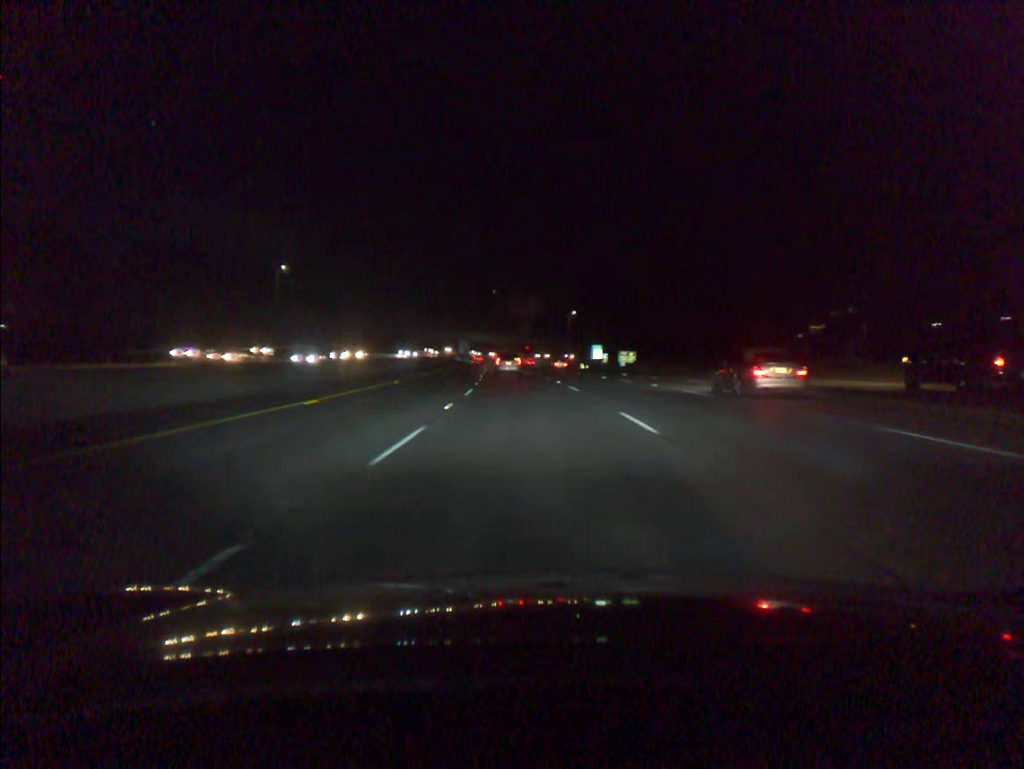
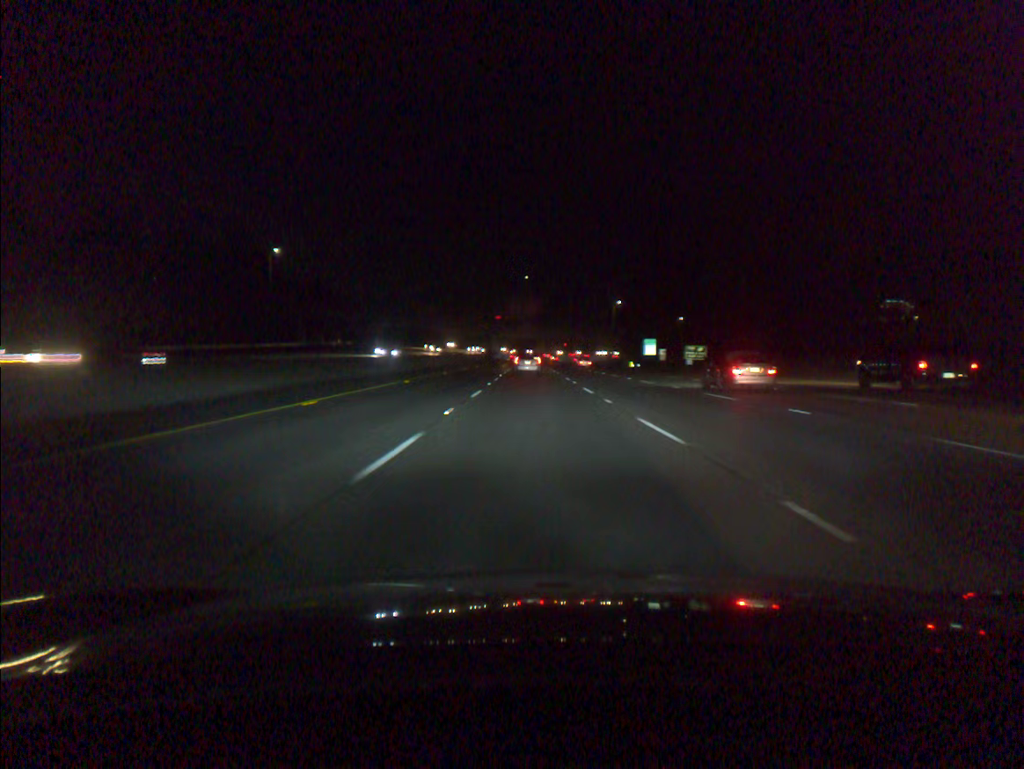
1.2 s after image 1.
(-0.8, +30.5) m; -3°
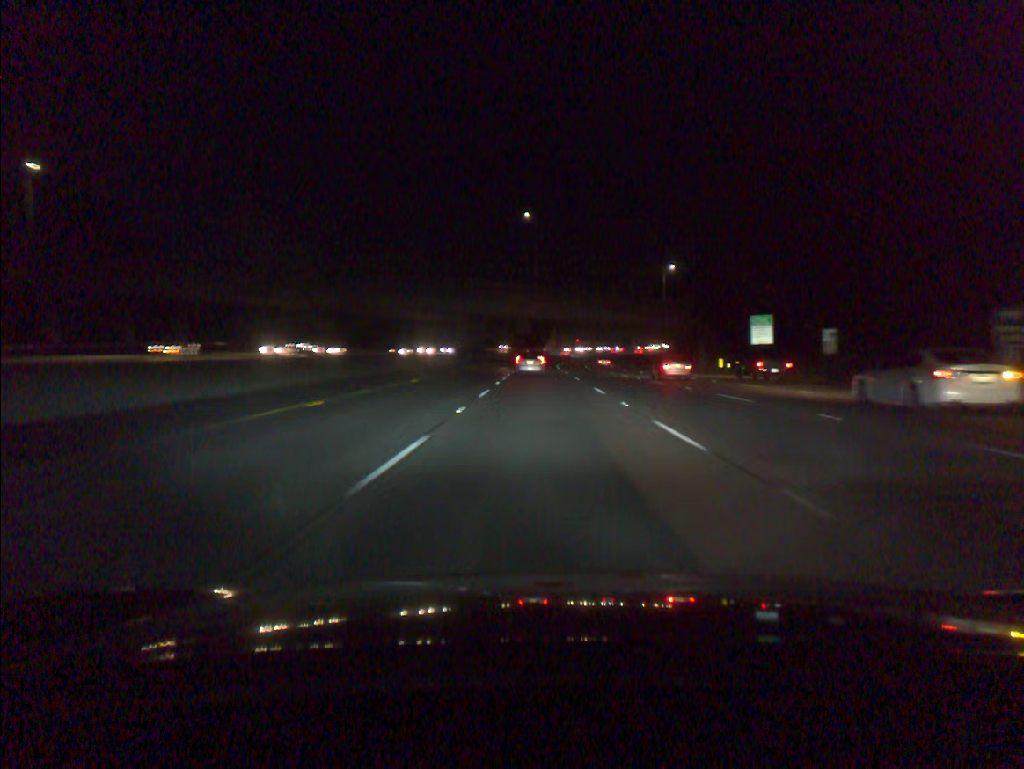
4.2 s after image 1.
(-1.0, +73.5) m; 0°
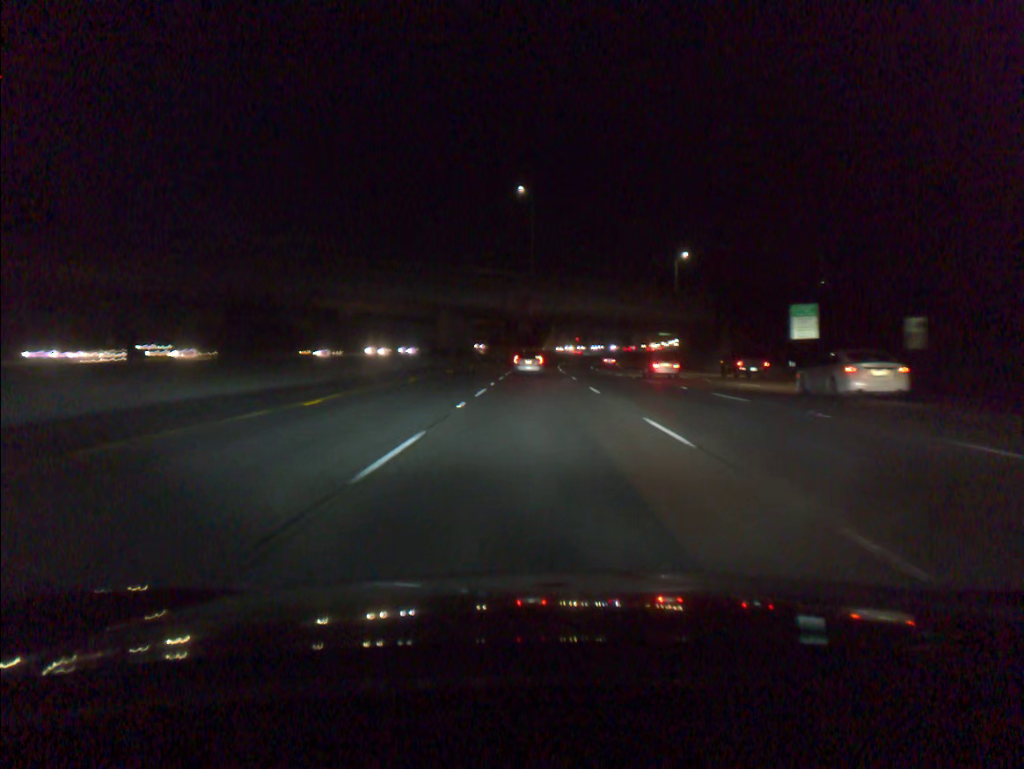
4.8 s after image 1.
(0.0, +14.3) m; 0°
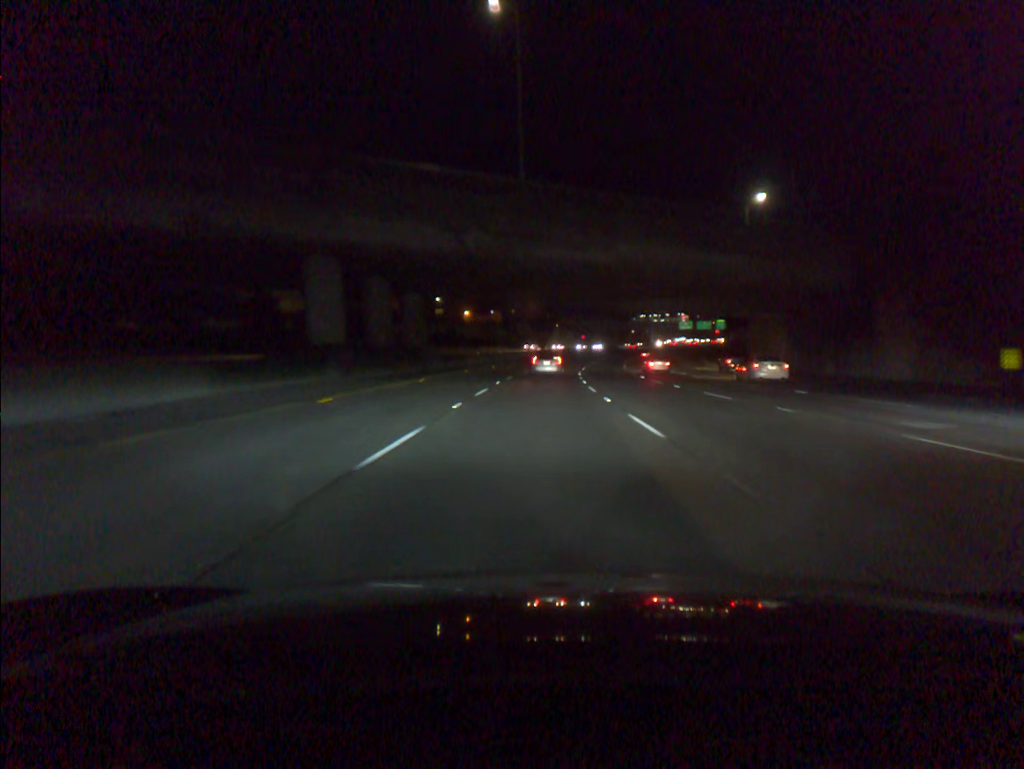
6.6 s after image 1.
(-0.1, +42.6) m; 0°
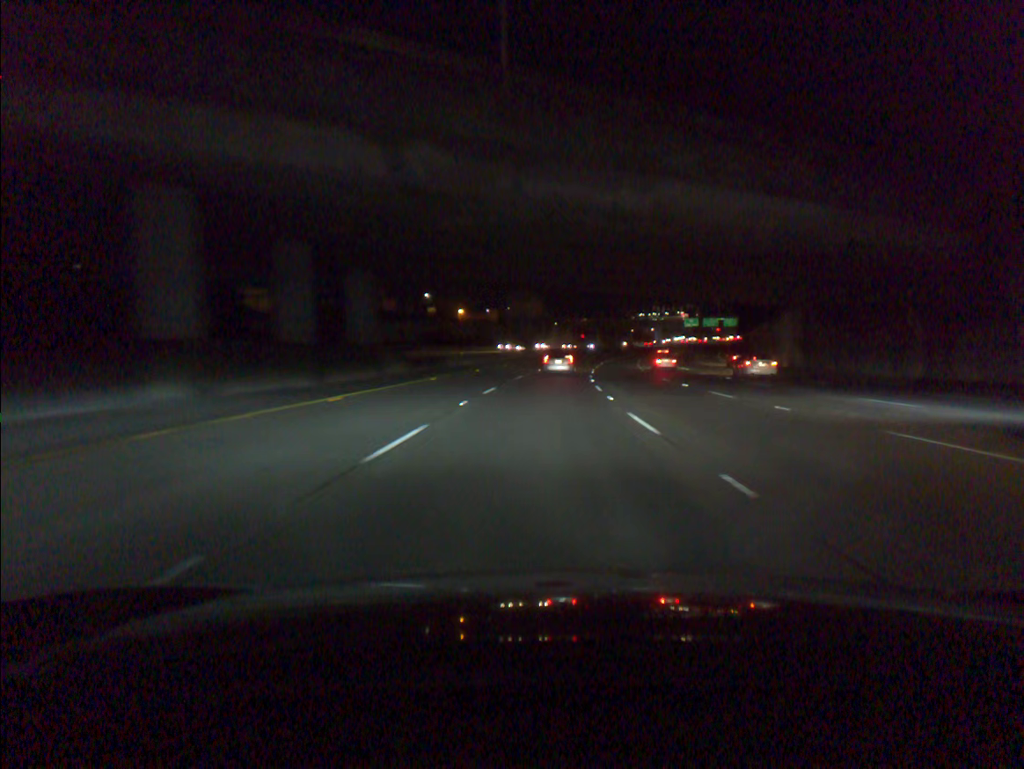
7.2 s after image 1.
(0.0, +14.1) m; 0°
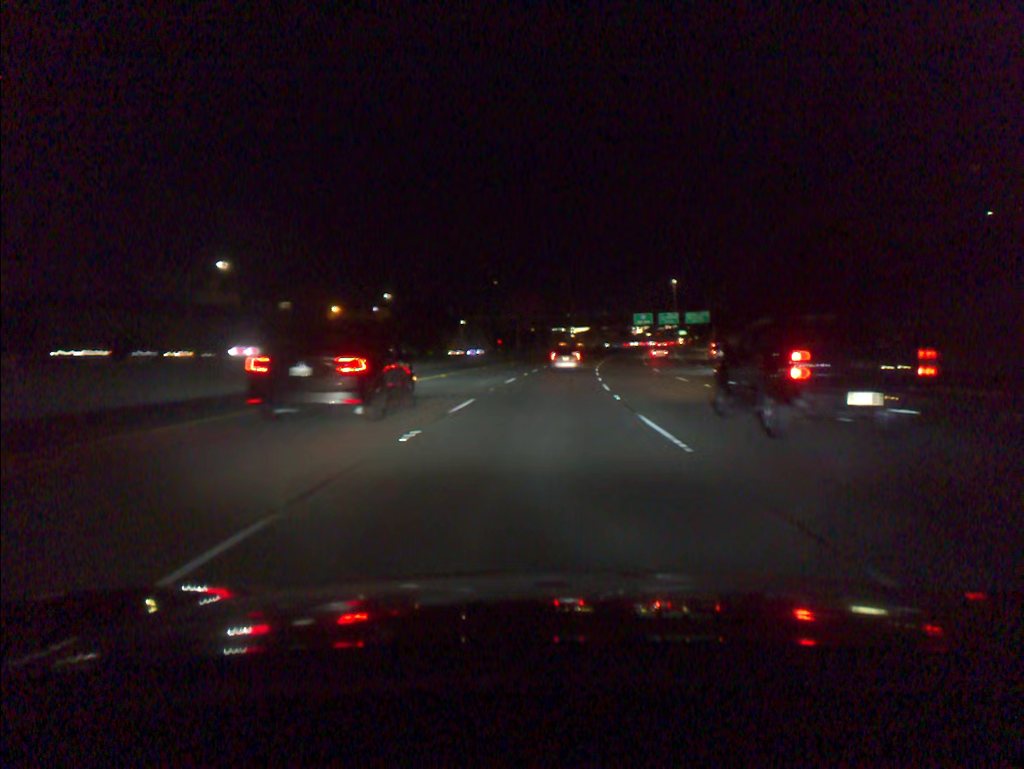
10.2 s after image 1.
(+3.2, +70.3) m; +6°
